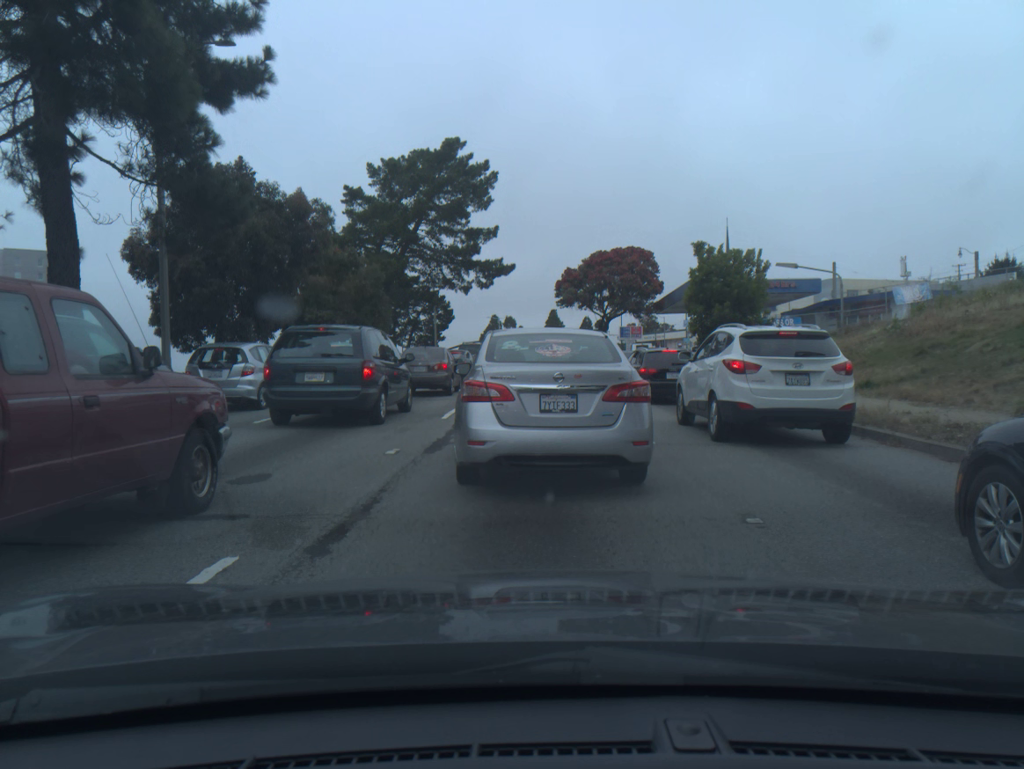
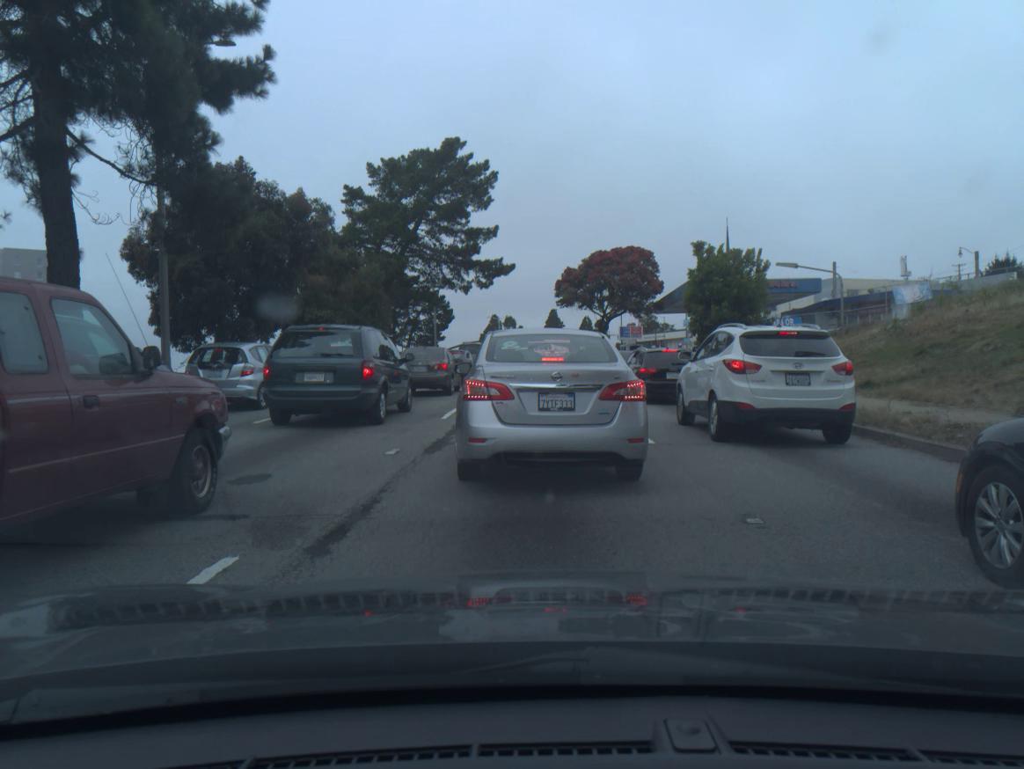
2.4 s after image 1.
(0.0, 0.0) m; 0°
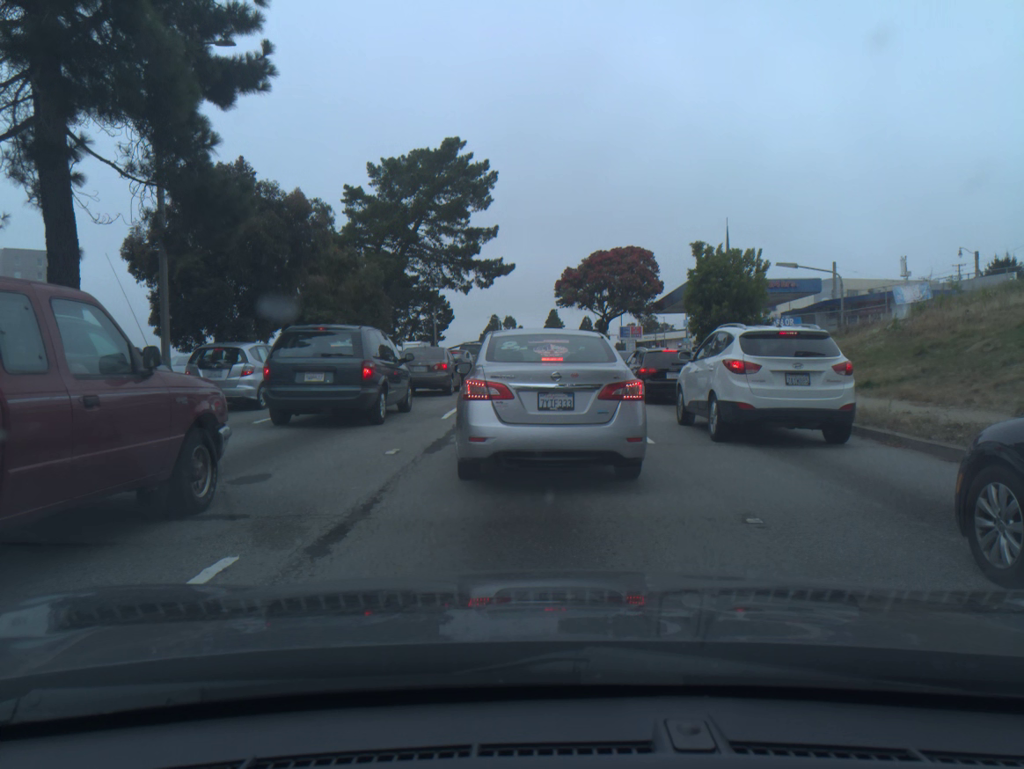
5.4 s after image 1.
(0.0, 0.0) m; 0°
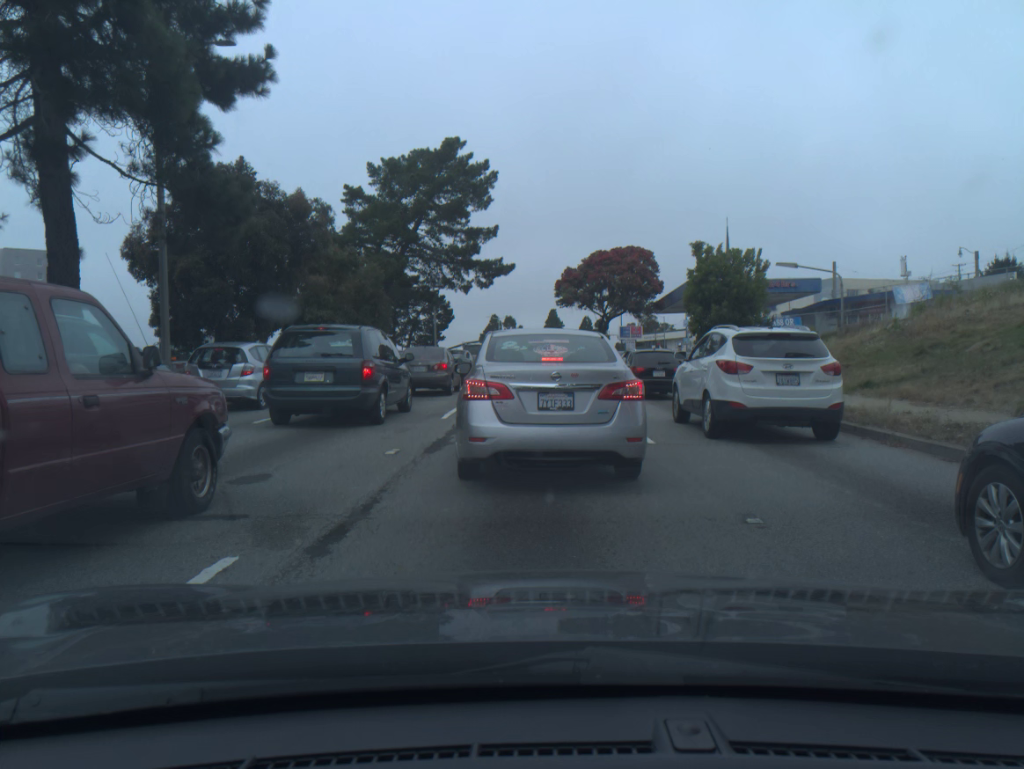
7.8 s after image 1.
(0.0, 0.0) m; 0°
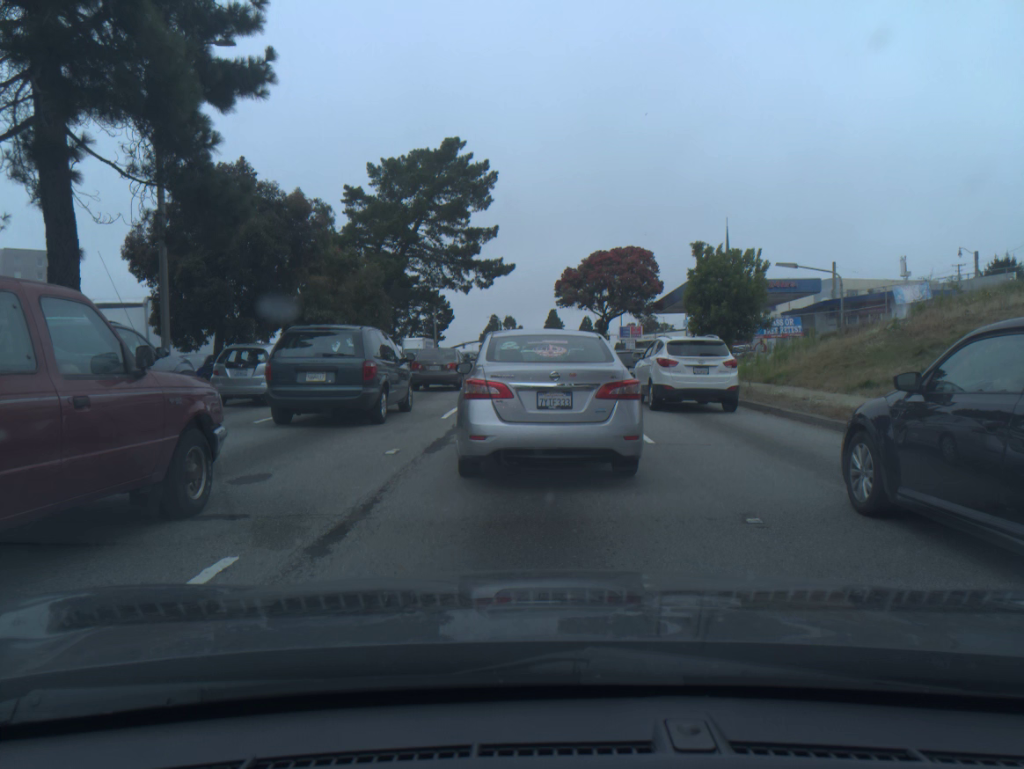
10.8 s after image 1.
(0.0, 0.0) m; -1°
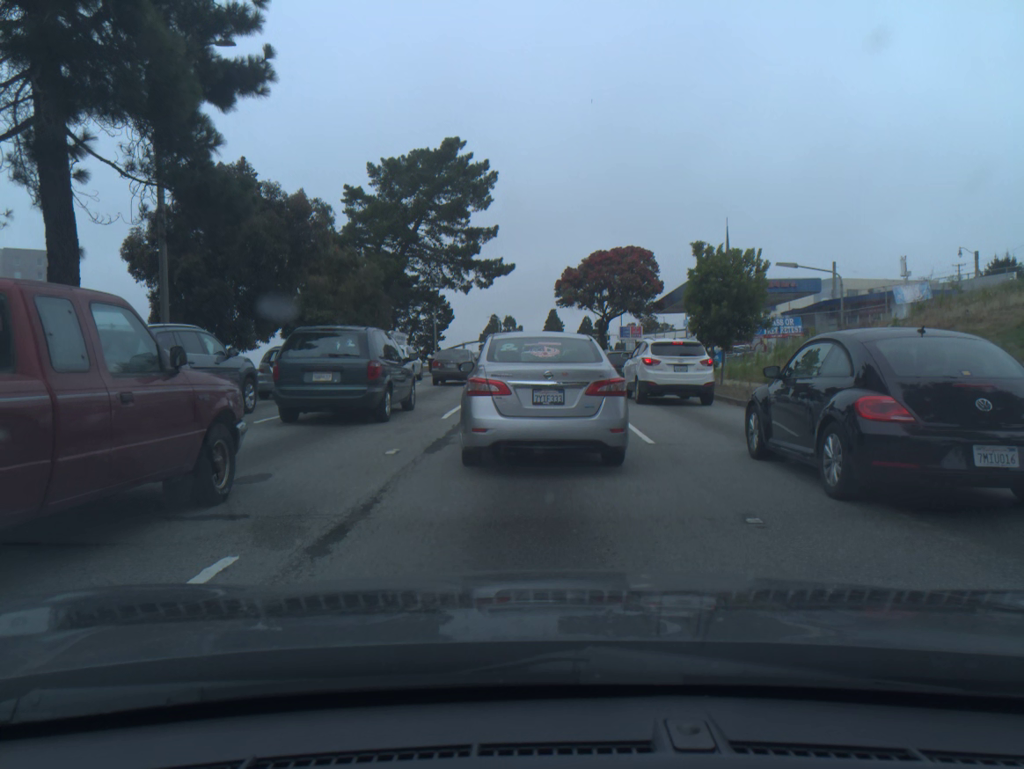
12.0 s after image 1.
(0.0, 0.0) m; 0°
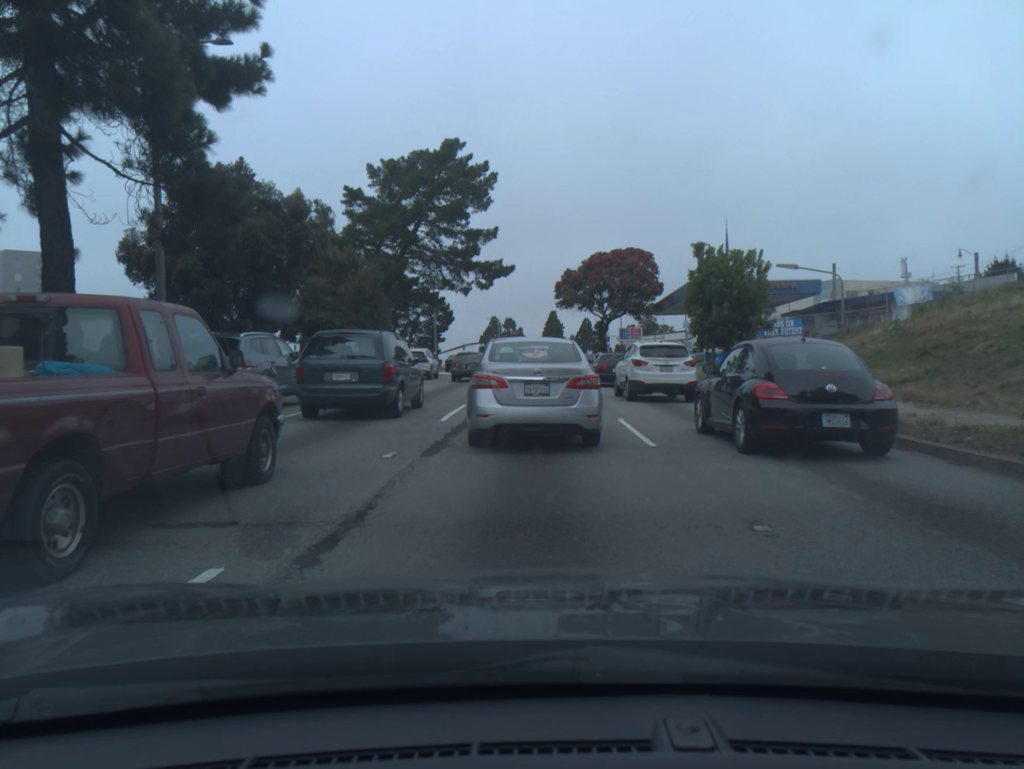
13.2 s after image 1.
(0.0, +0.2) m; 0°
